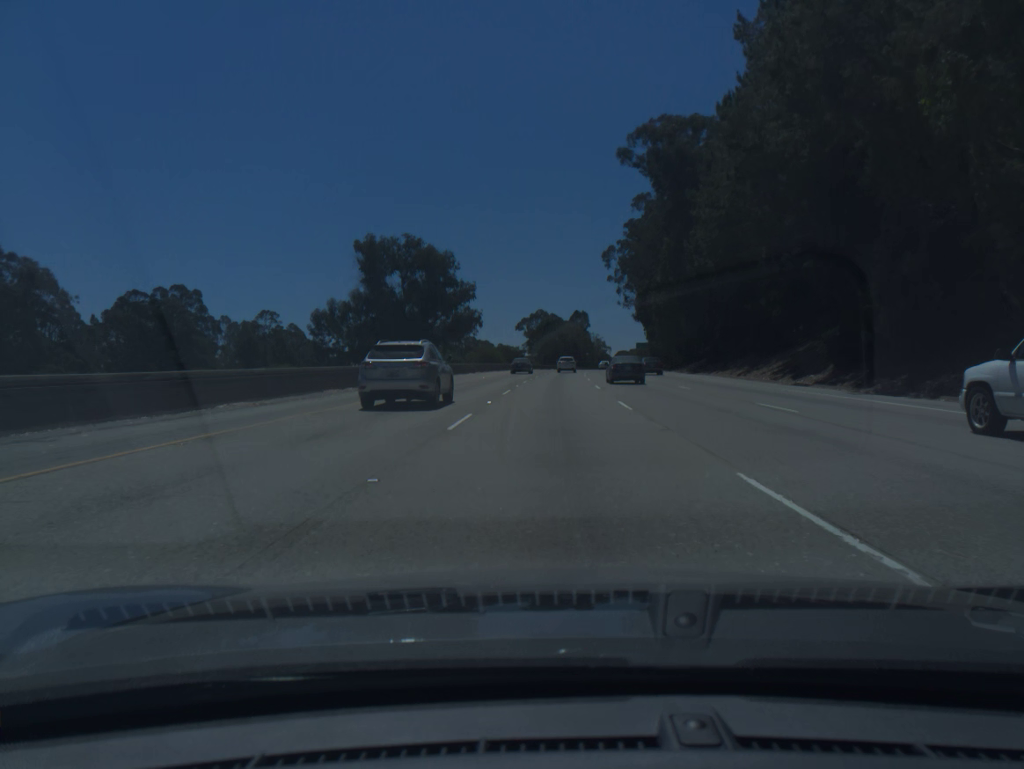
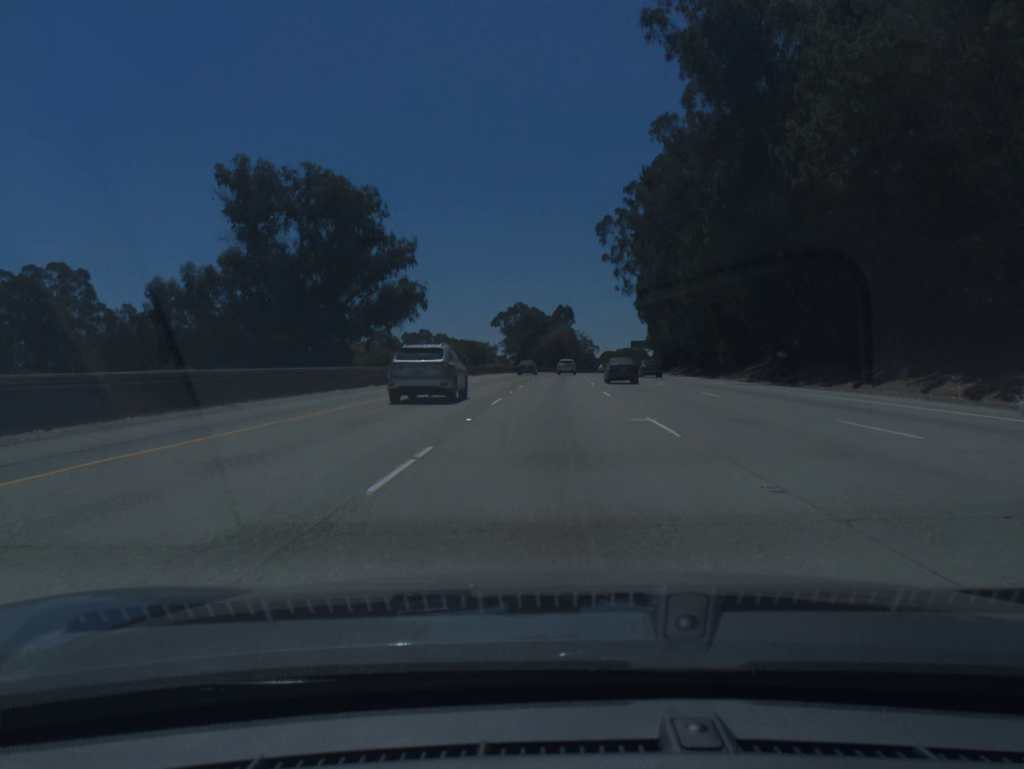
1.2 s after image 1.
(+0.4, +35.3) m; +1°
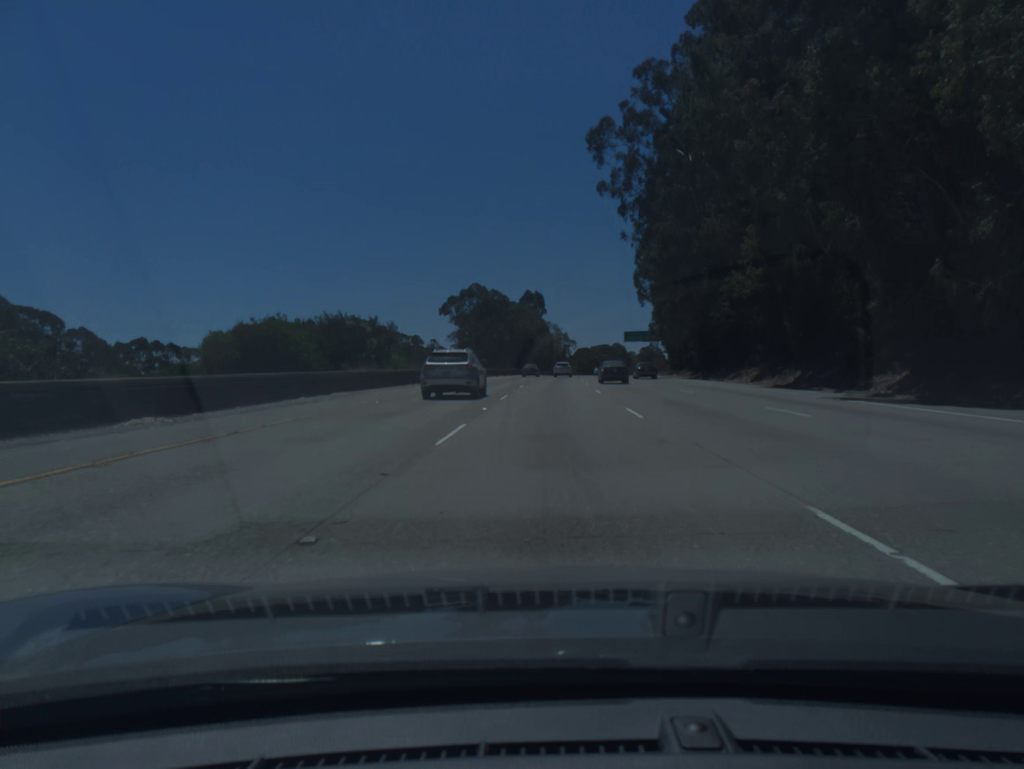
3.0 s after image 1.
(+1.1, +53.9) m; +2°
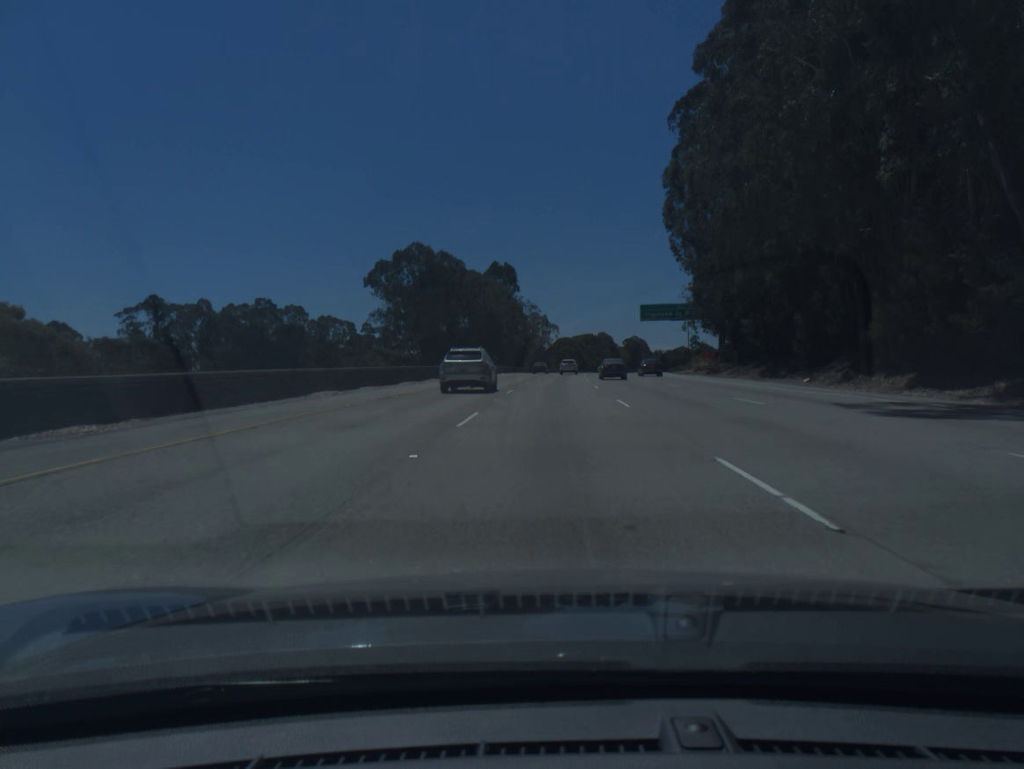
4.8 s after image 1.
(+0.9, +55.2) m; +2°
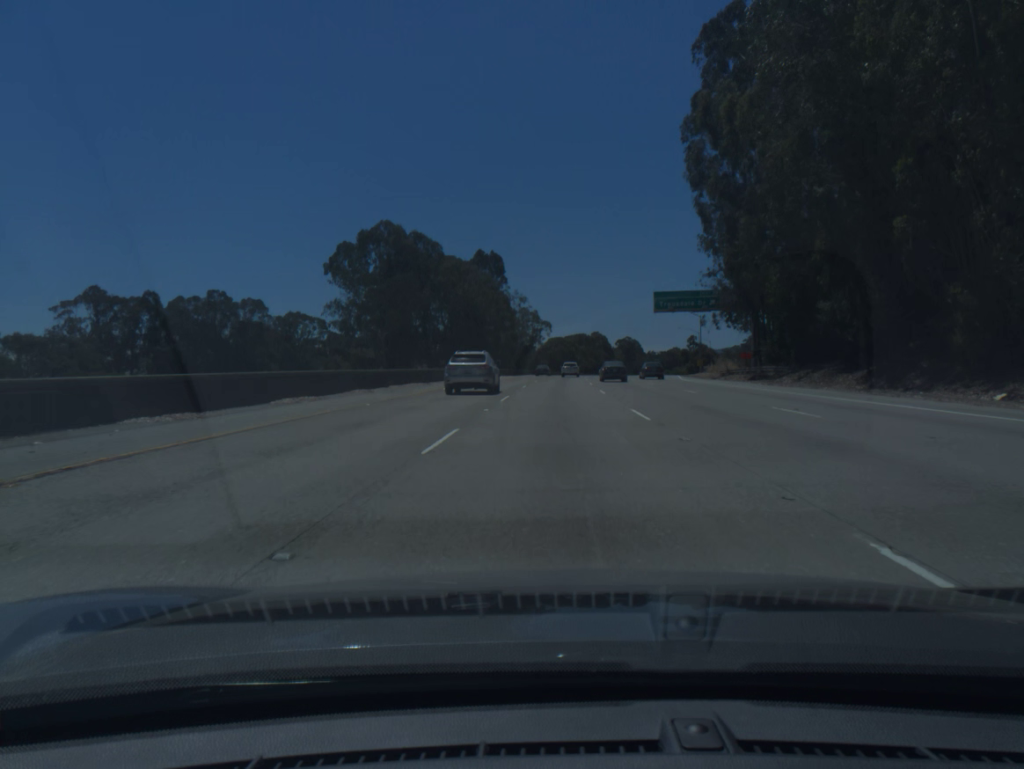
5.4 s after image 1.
(+0.1, +18.7) m; +1°
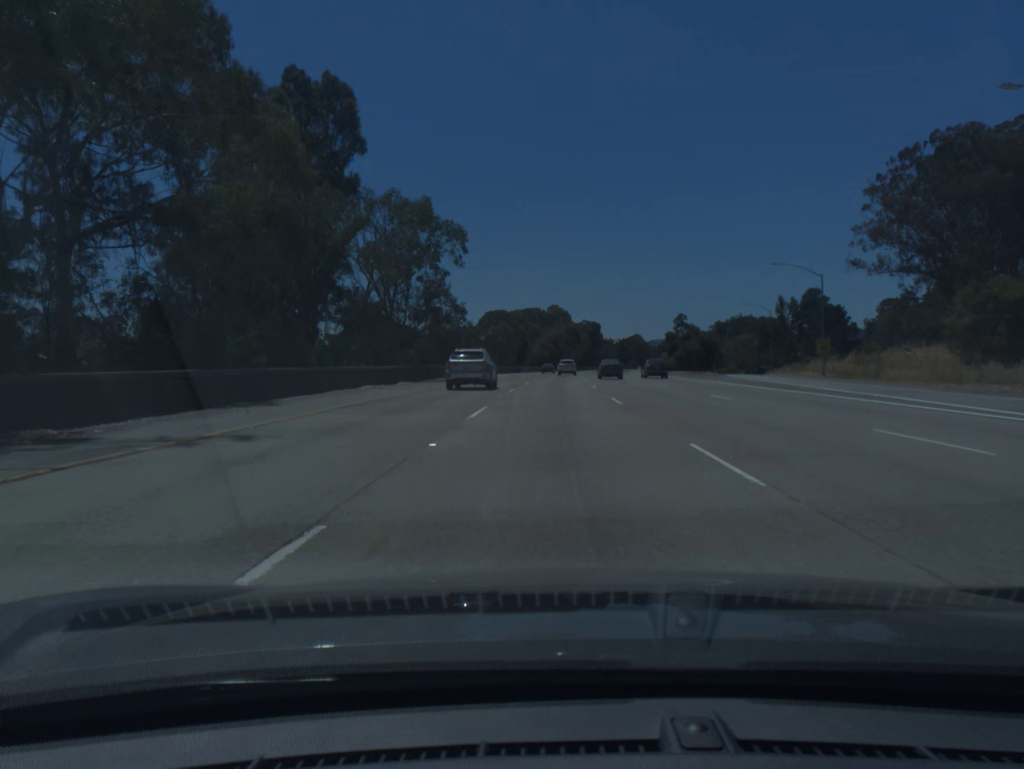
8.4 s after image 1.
(+3.3, +95.6) m; +4°
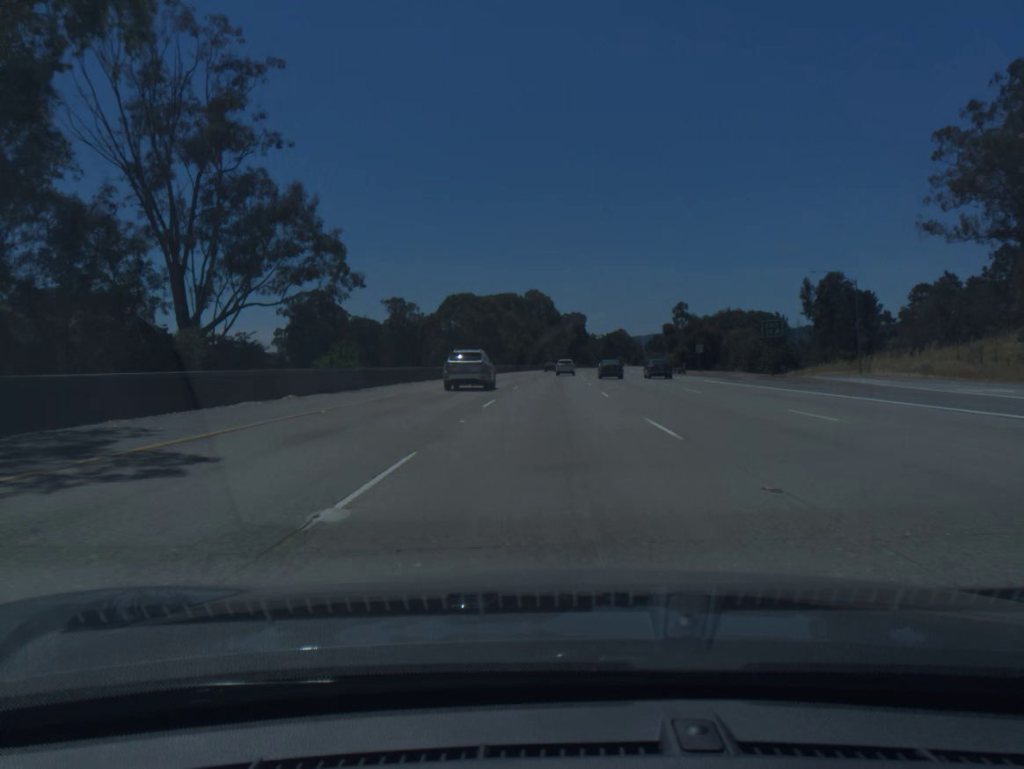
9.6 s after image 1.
(+0.5, +39.0) m; +1°
